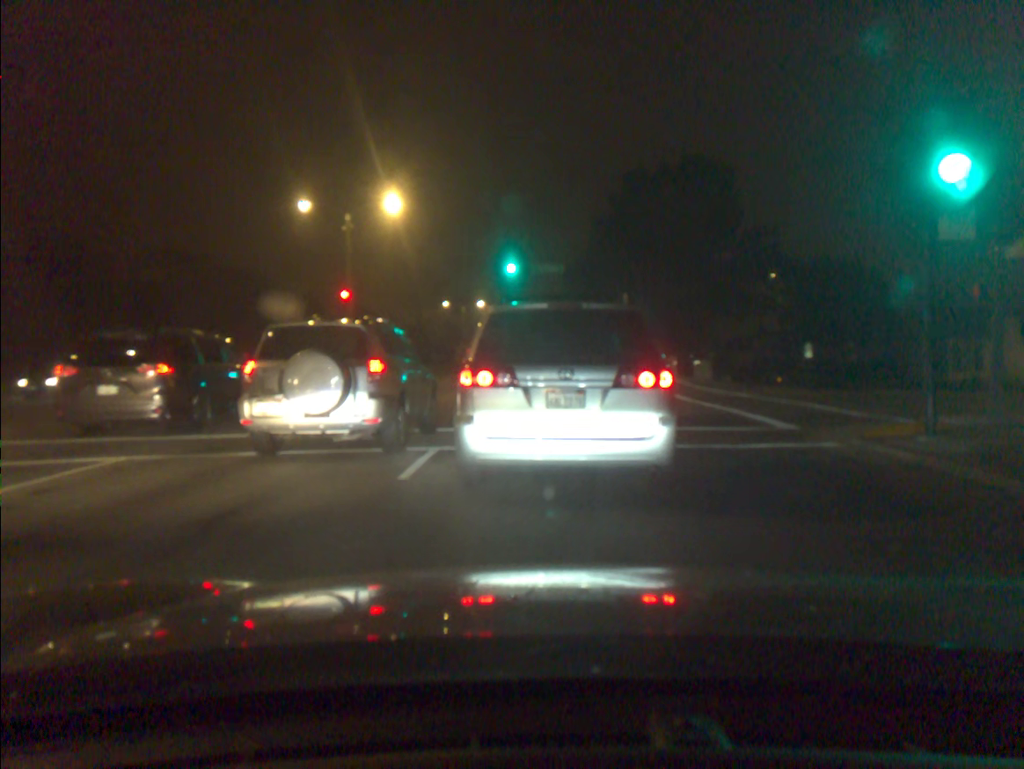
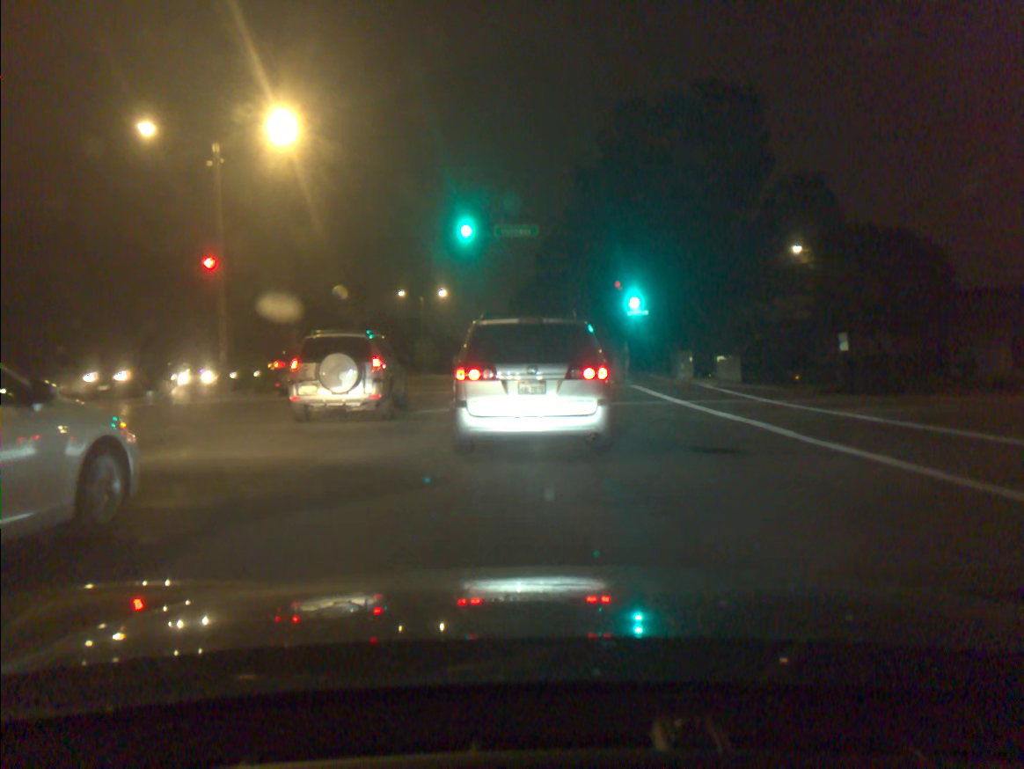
(+0.4, +12.1) m; +3°
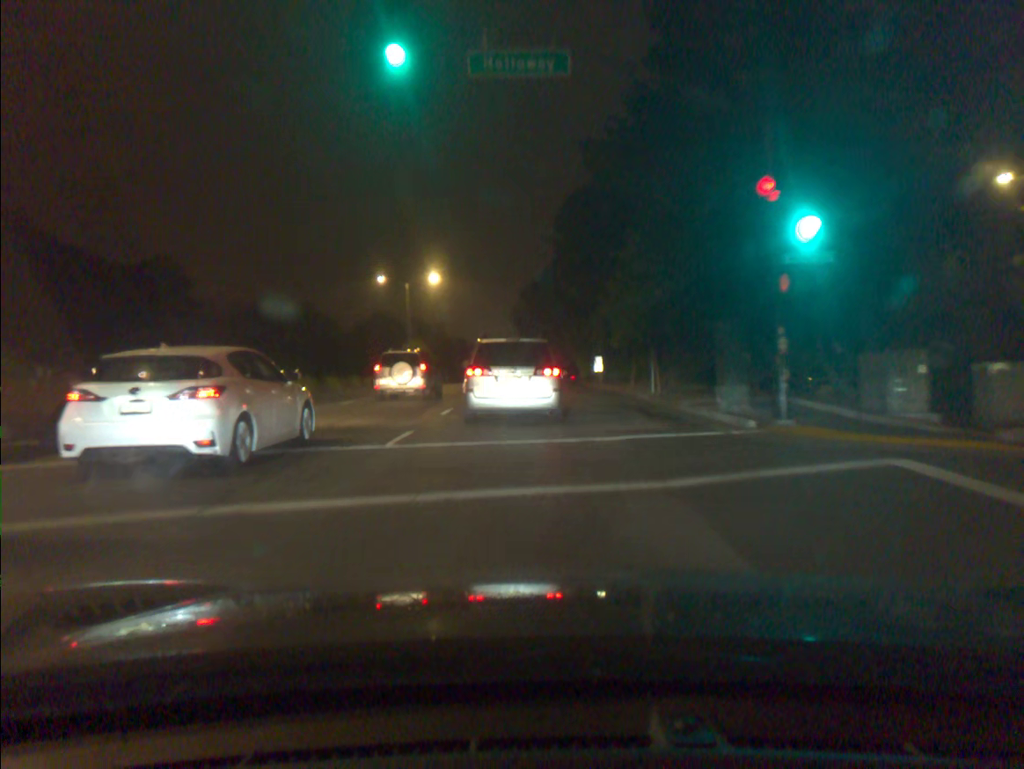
(-0.5, +19.5) m; -2°
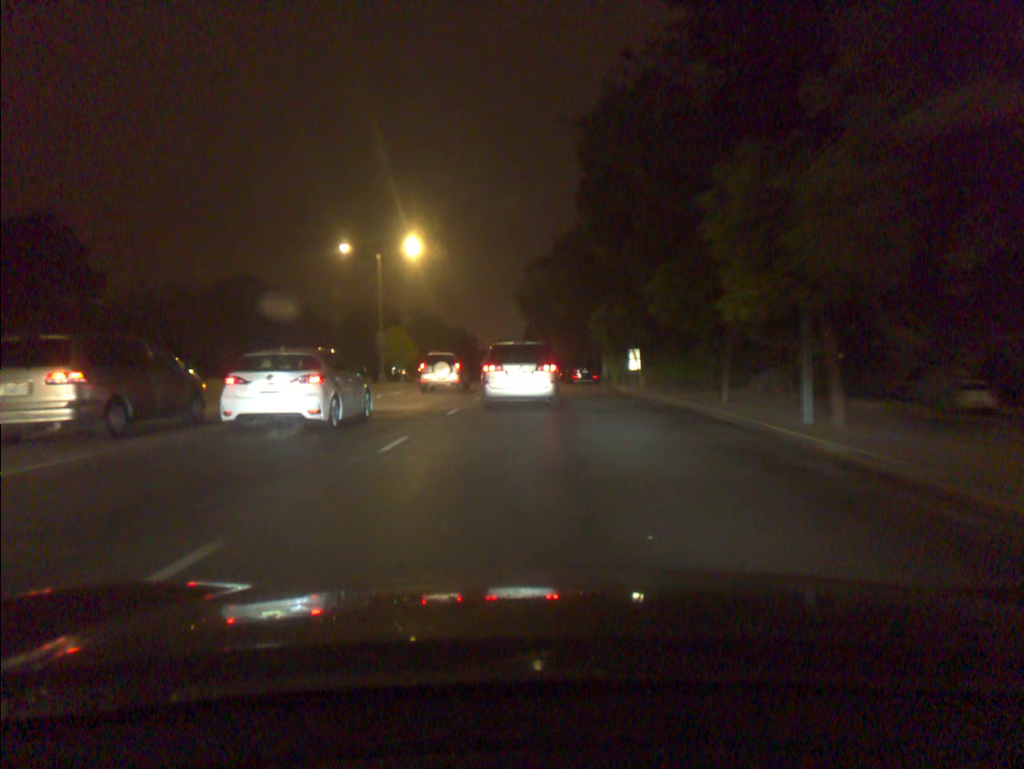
(-0.1, +15.0) m; -1°
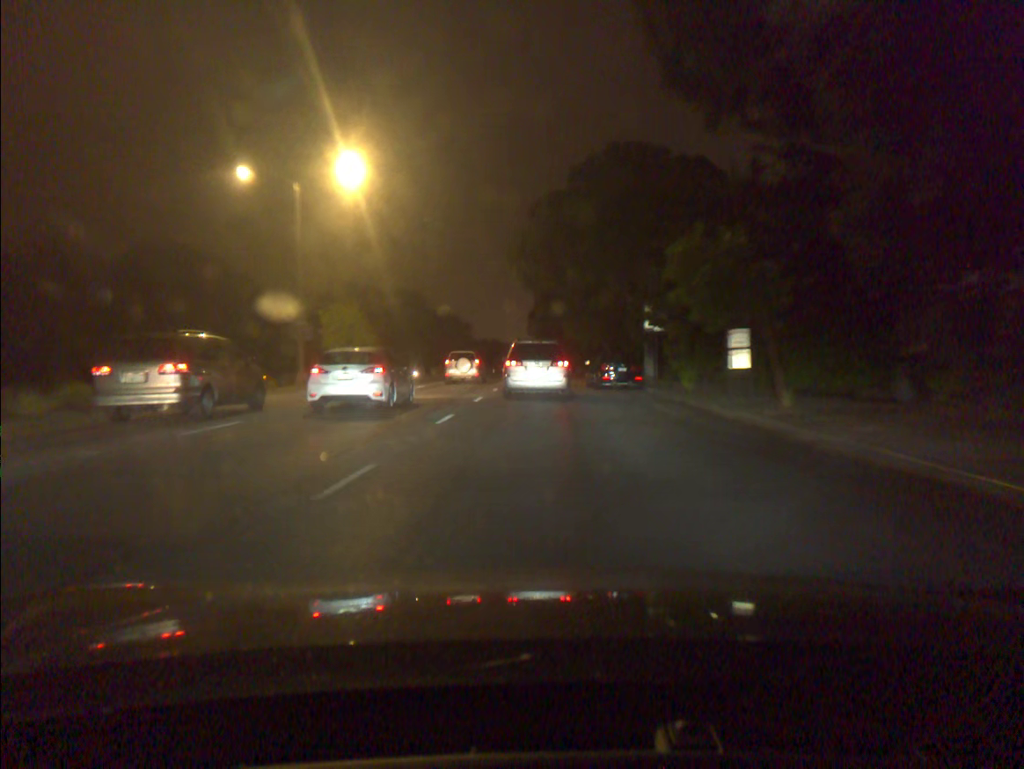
(-0.1, +18.1) m; -1°
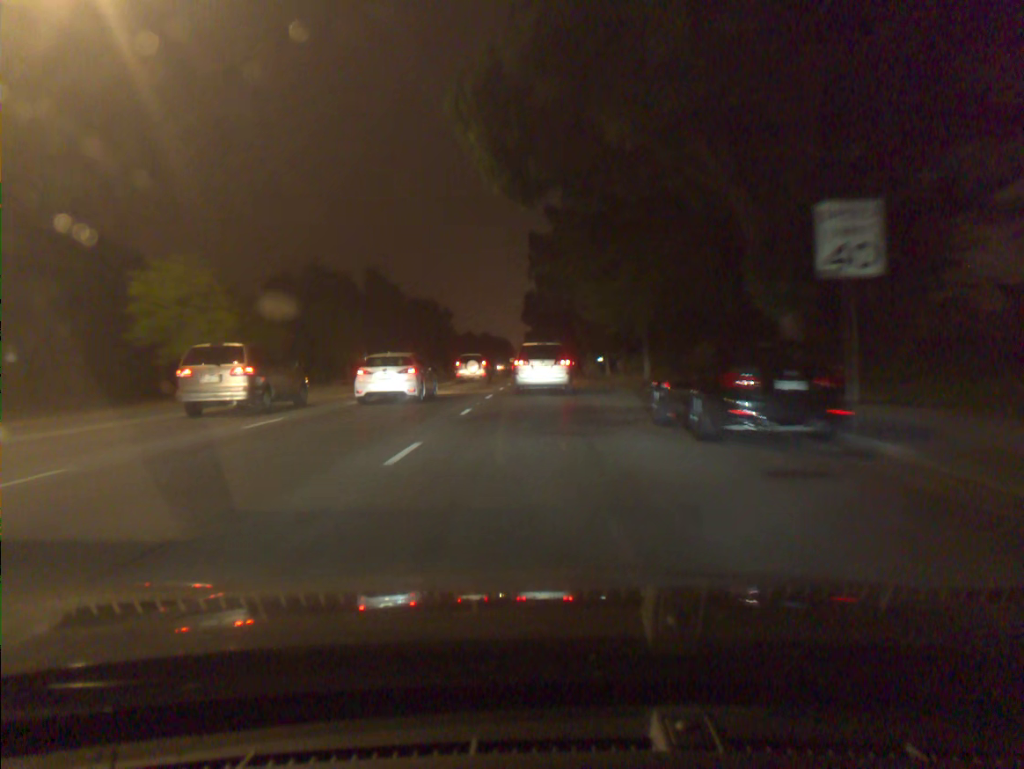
(+0.1, +19.9) m; 0°
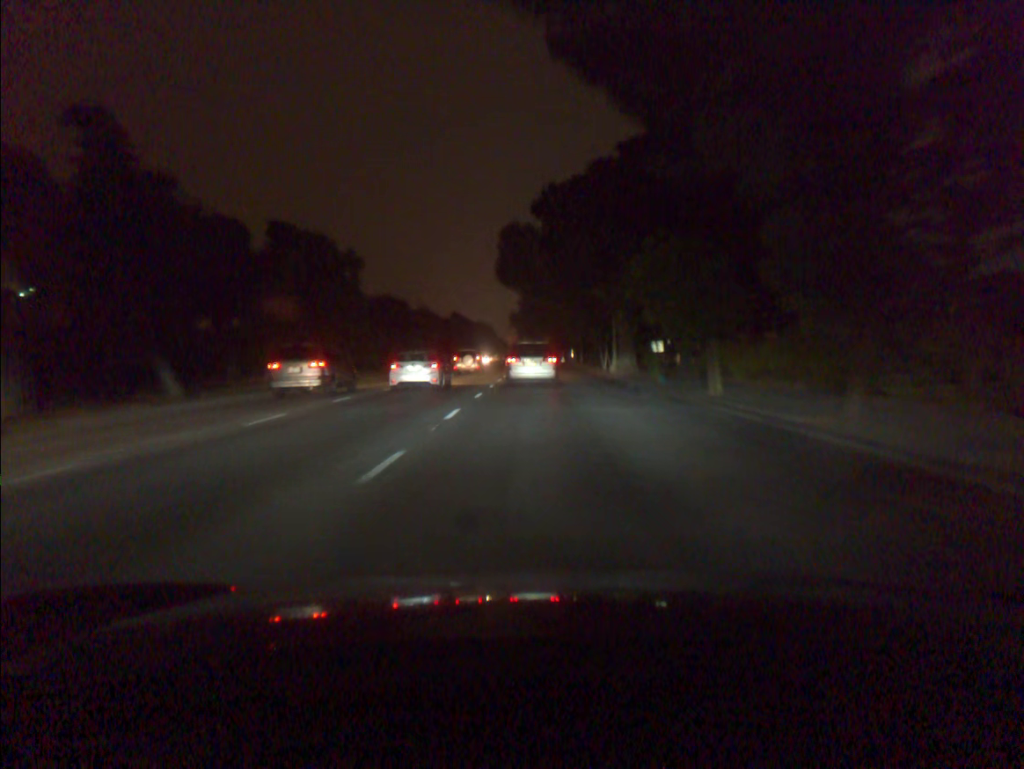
(+0.2, +36.6) m; +1°
